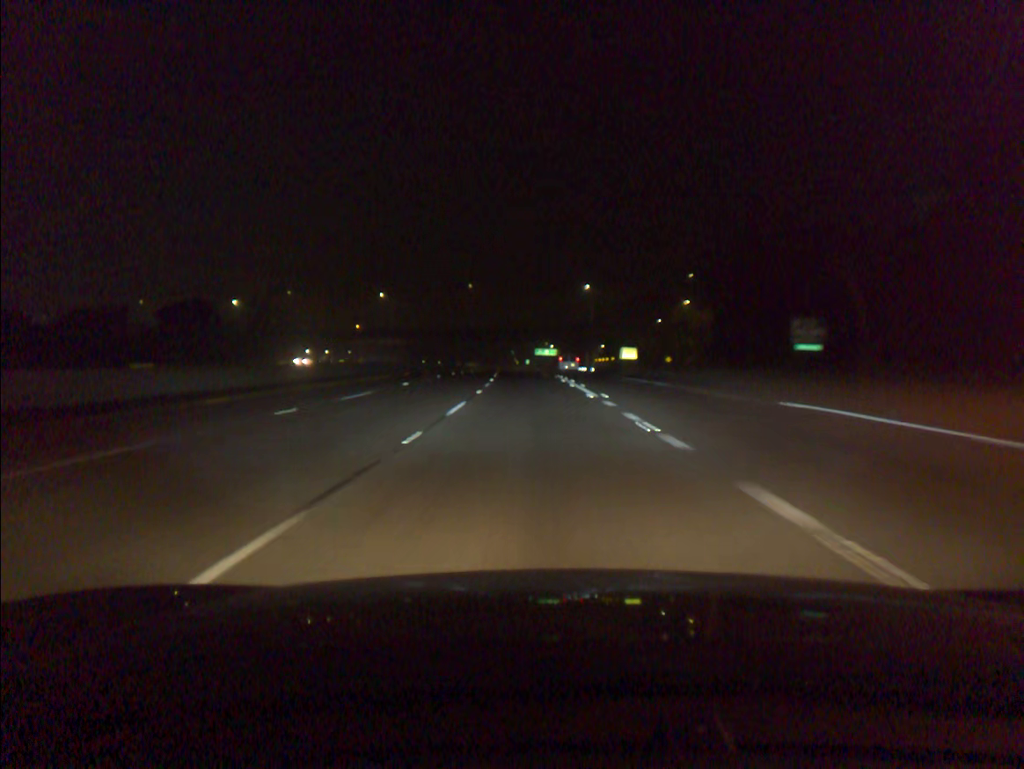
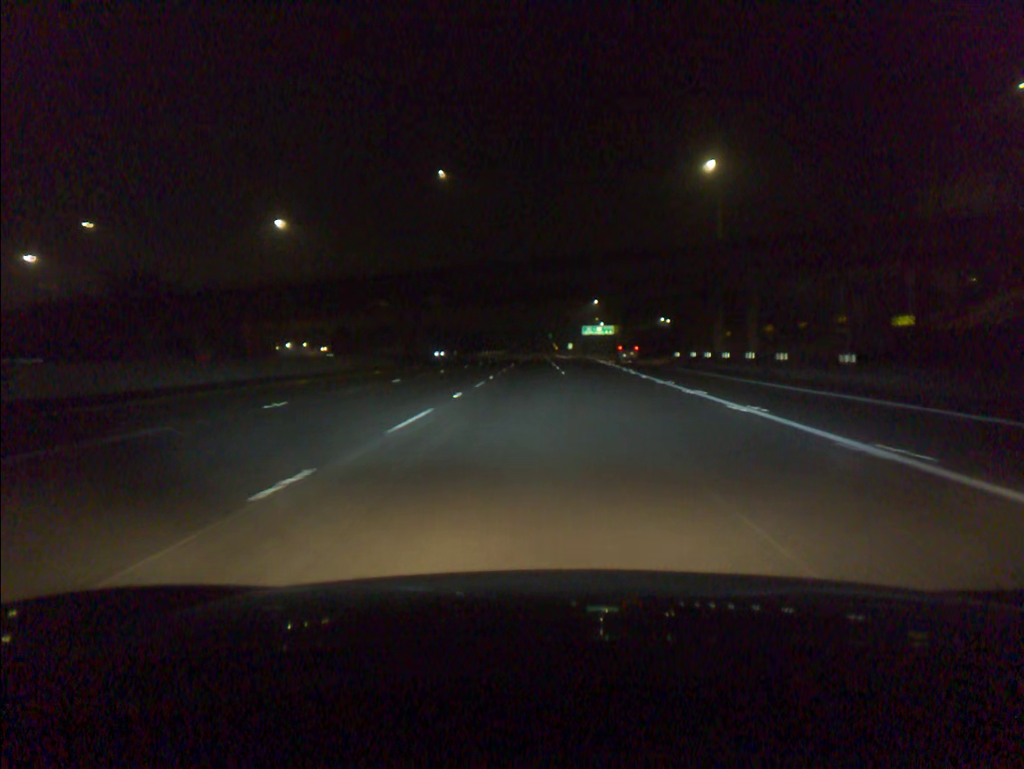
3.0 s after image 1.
(-2.9, +93.7) m; -3°
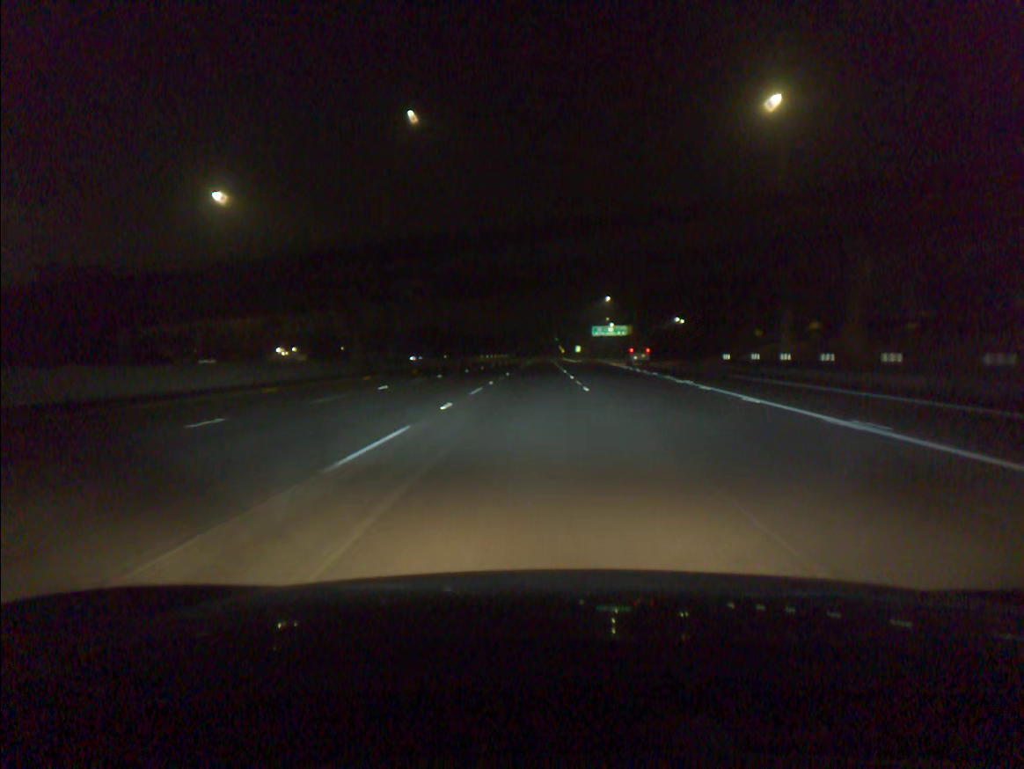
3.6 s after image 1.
(-0.1, +18.9) m; 0°
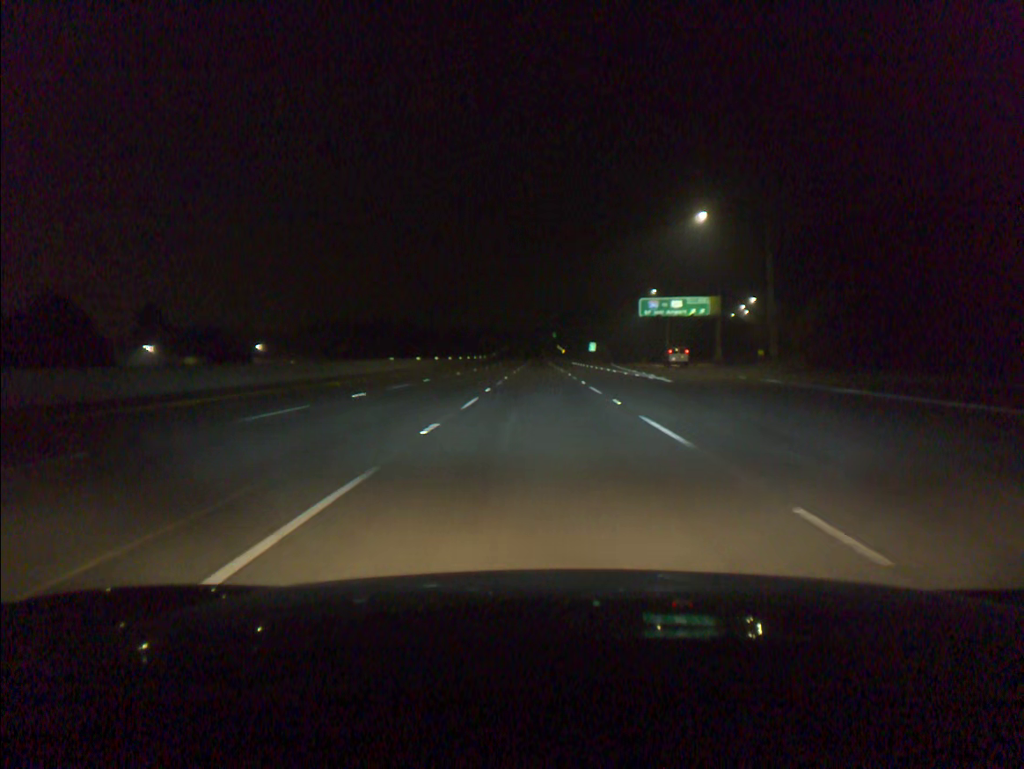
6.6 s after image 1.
(-0.1, +94.3) m; 0°
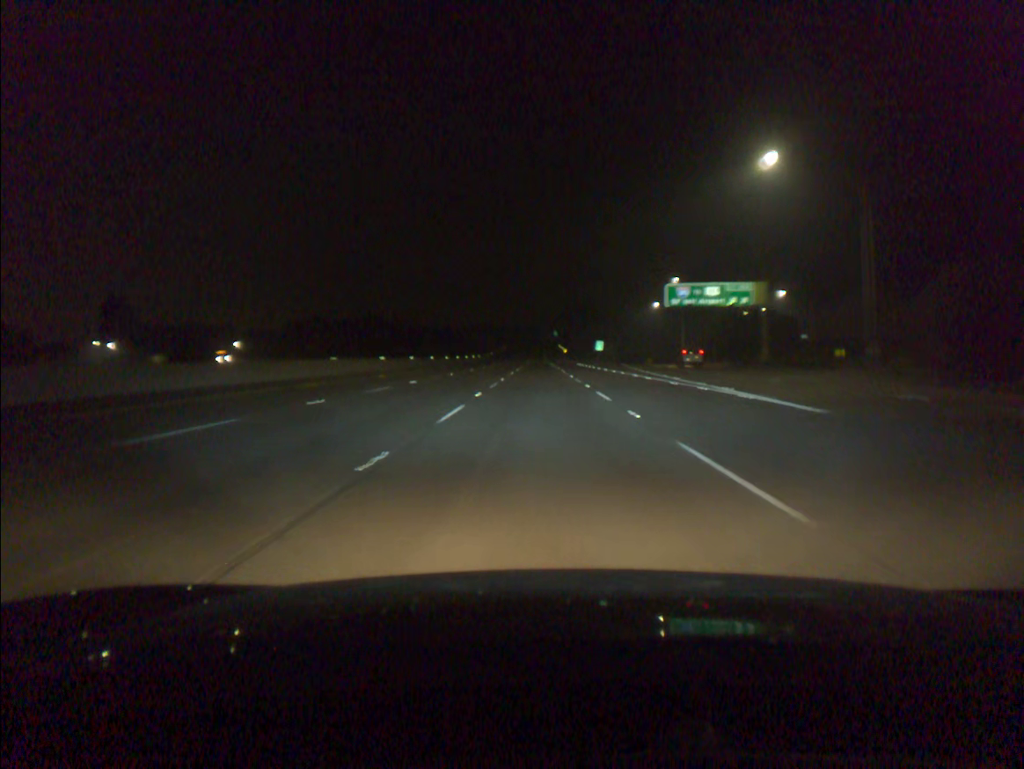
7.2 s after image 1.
(0.0, +18.8) m; 0°
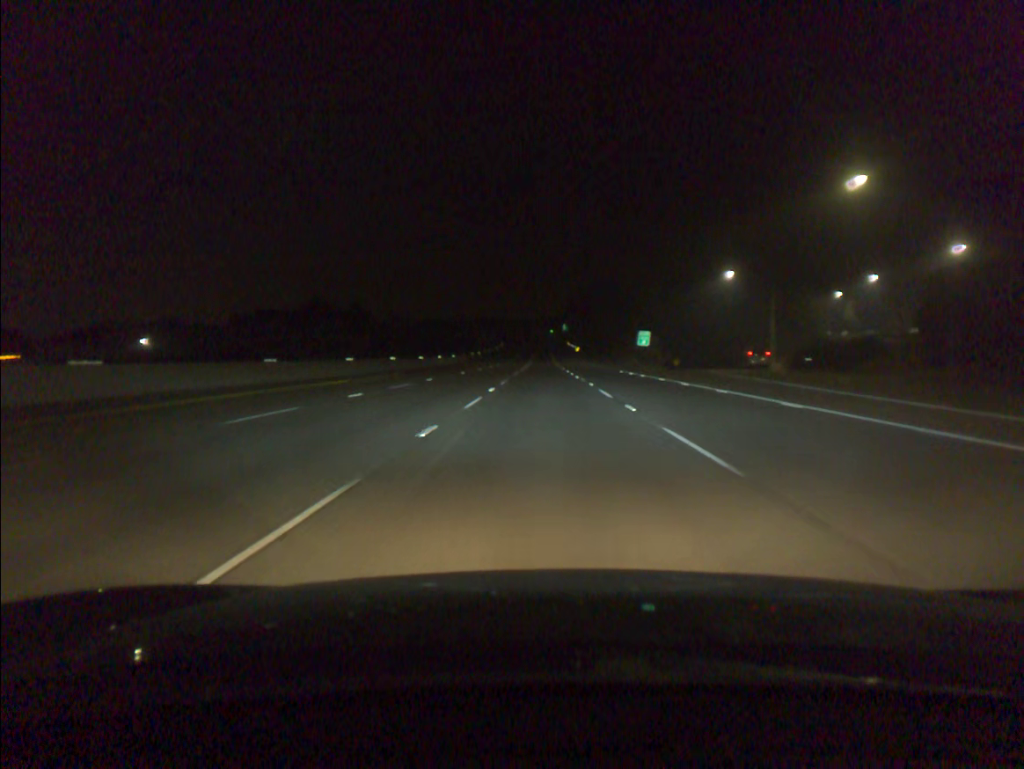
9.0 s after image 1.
(-0.2, +56.2) m; 0°
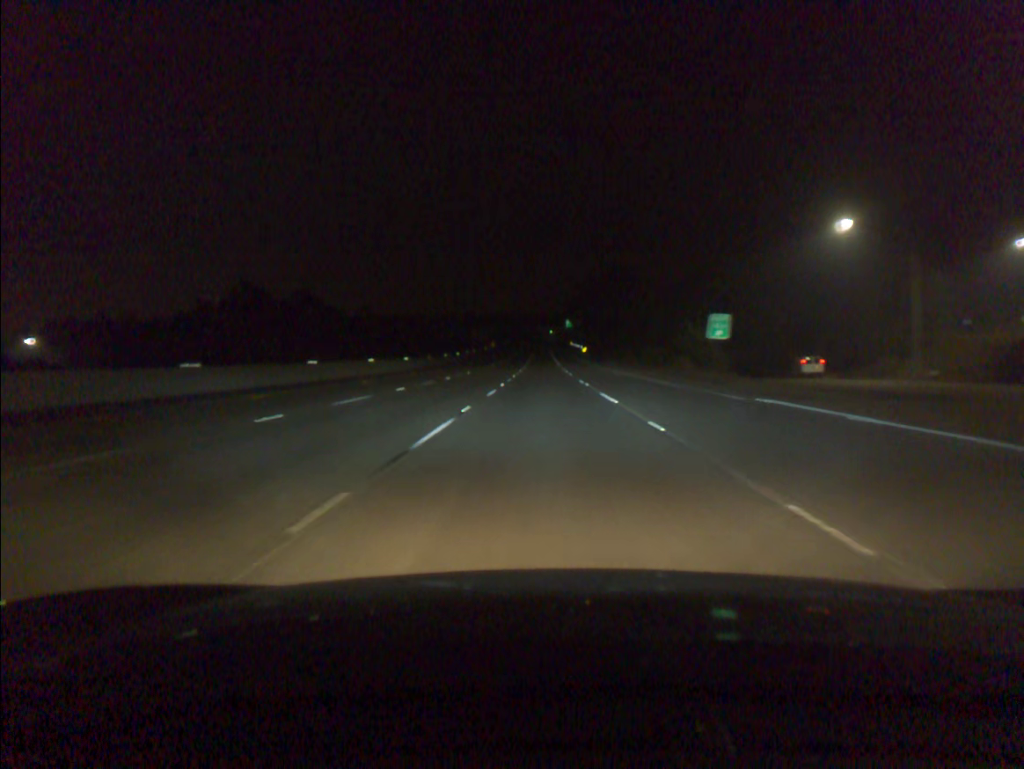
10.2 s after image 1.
(0.0, +37.4) m; 0°
